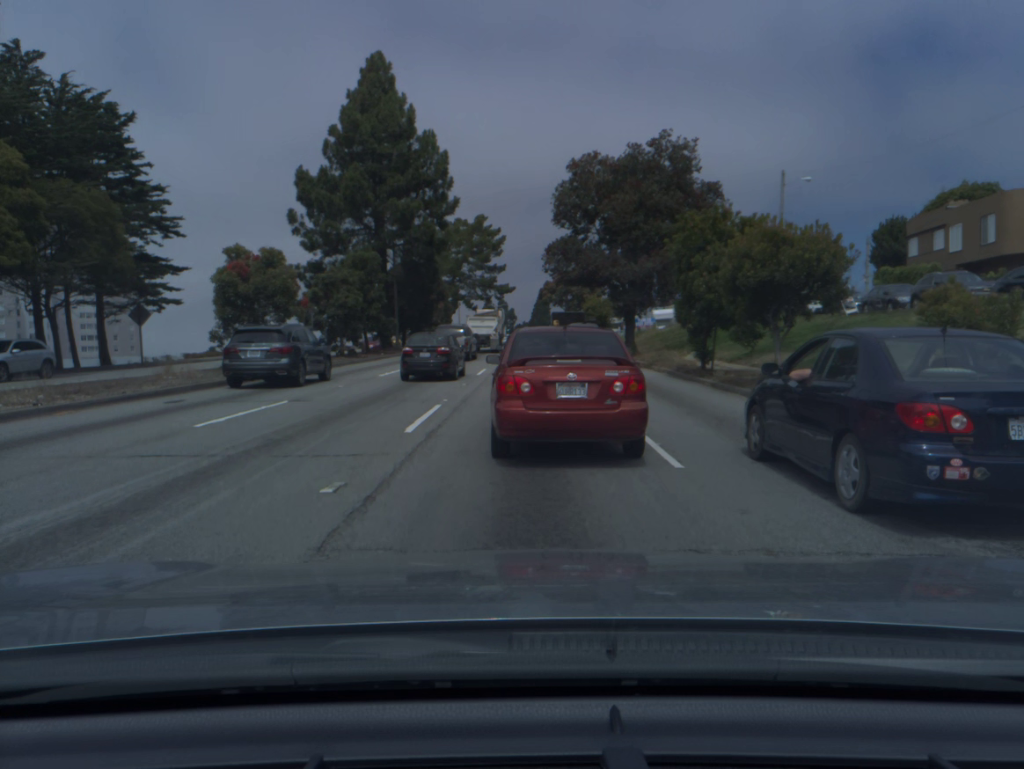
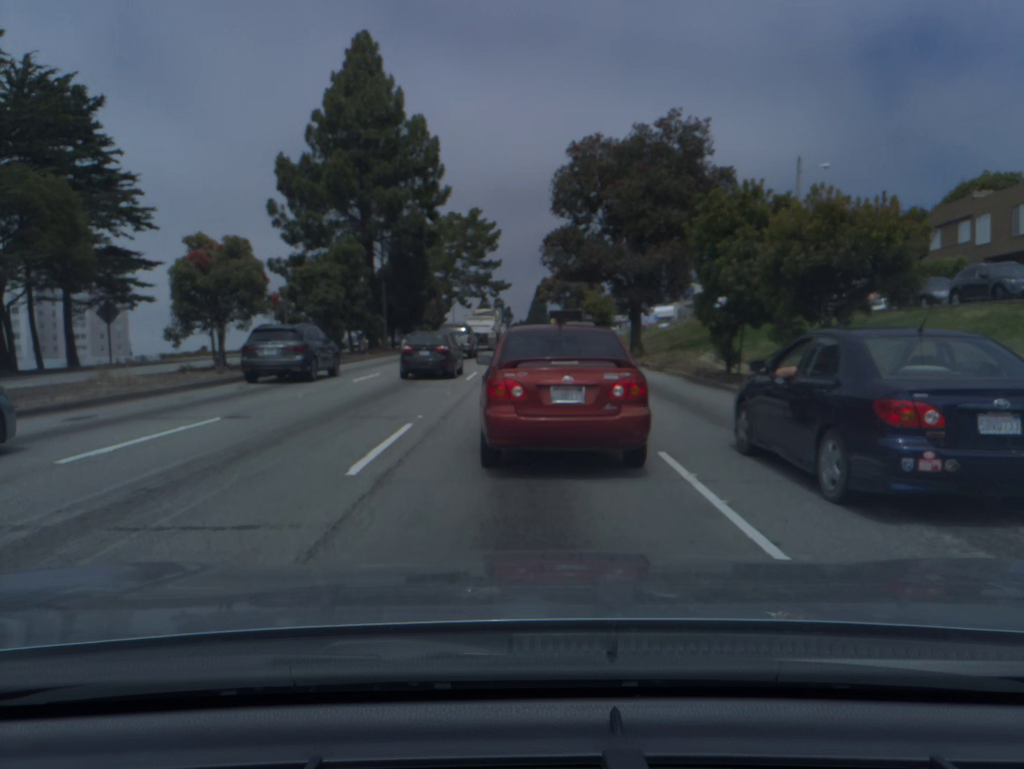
(0.0, +3.4) m; 0°
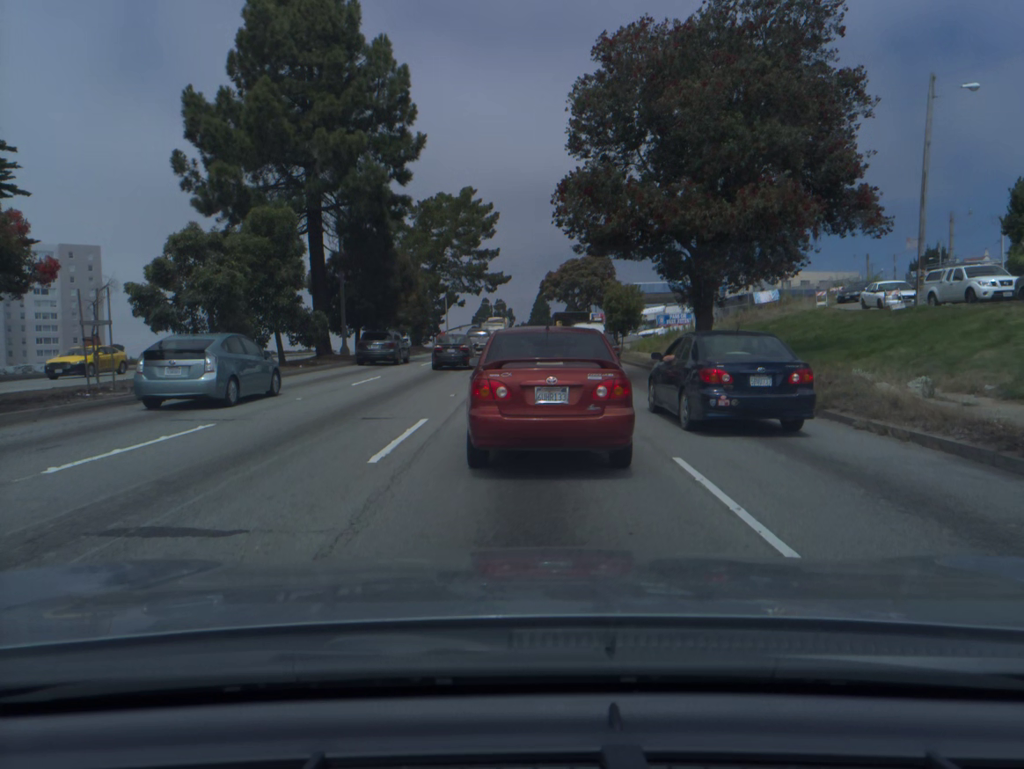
(0.0, +15.2) m; 0°
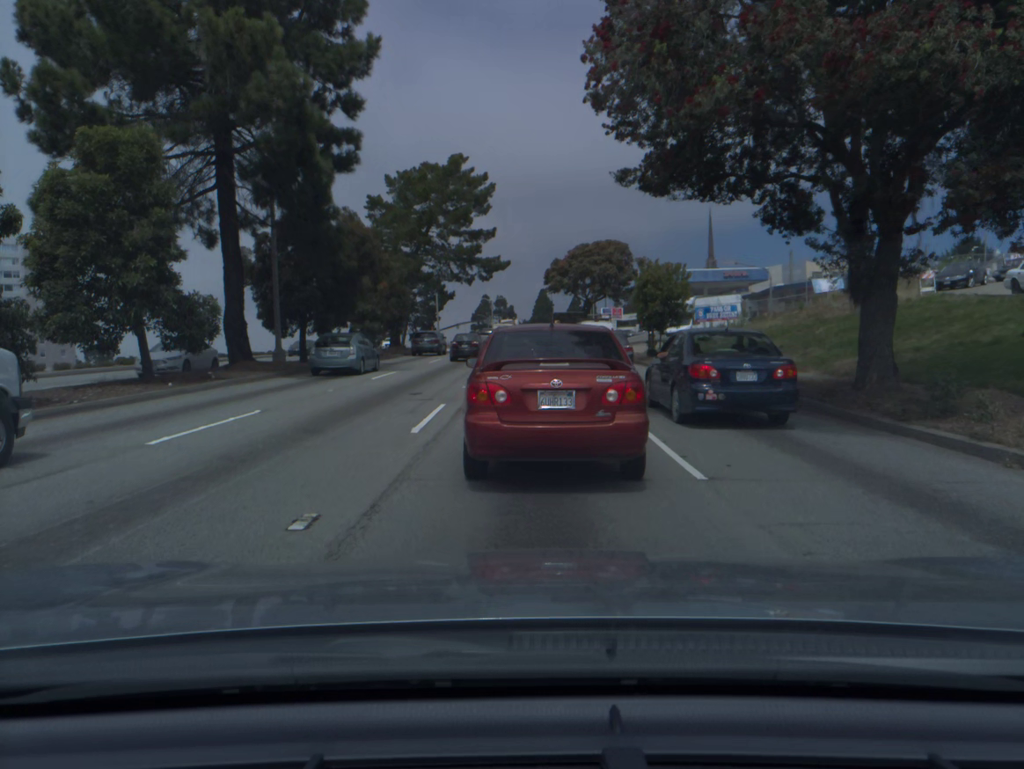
(0.0, +12.2) m; 0°
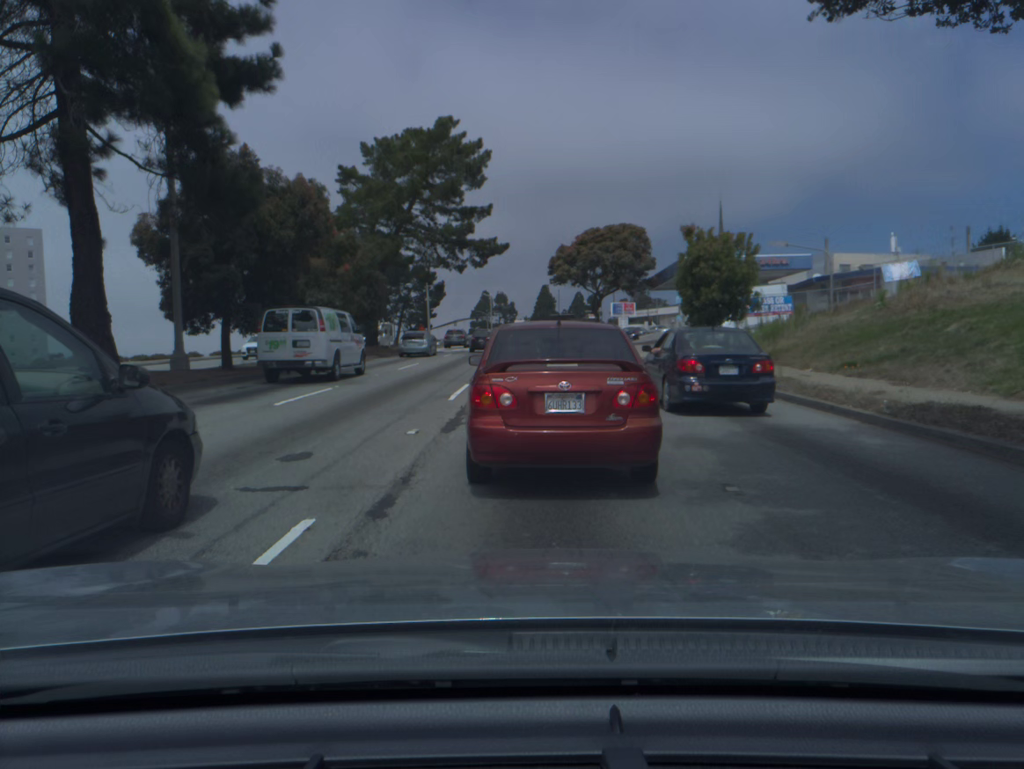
(0.0, +9.7) m; 0°
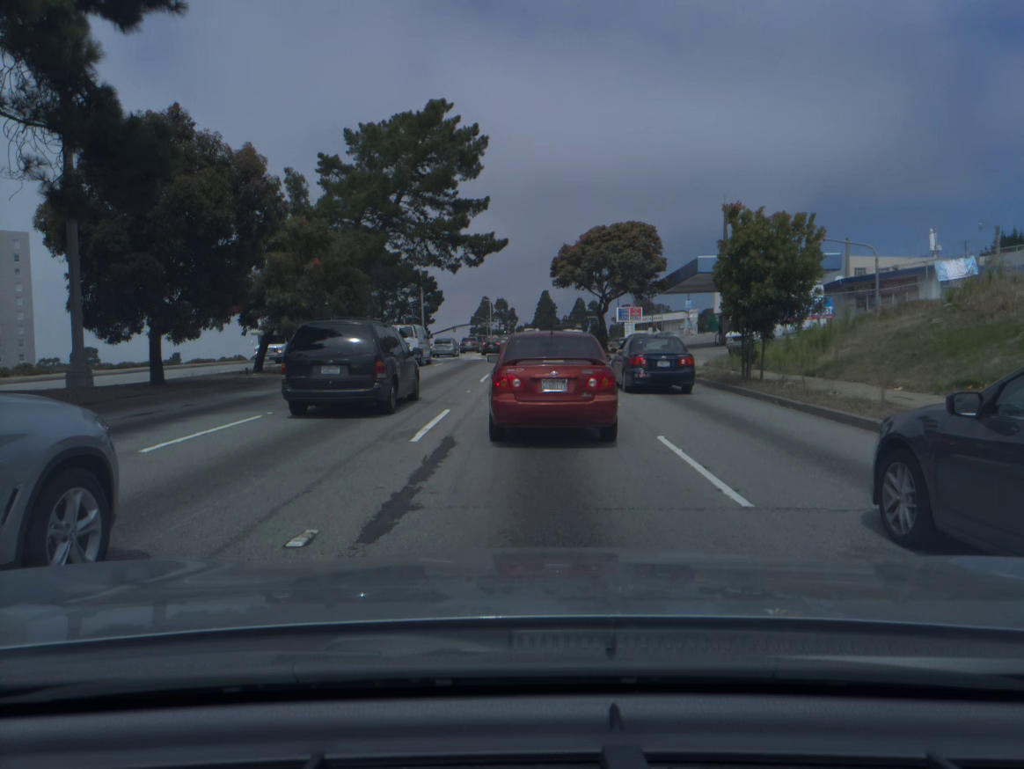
(0.0, +5.4) m; 0°
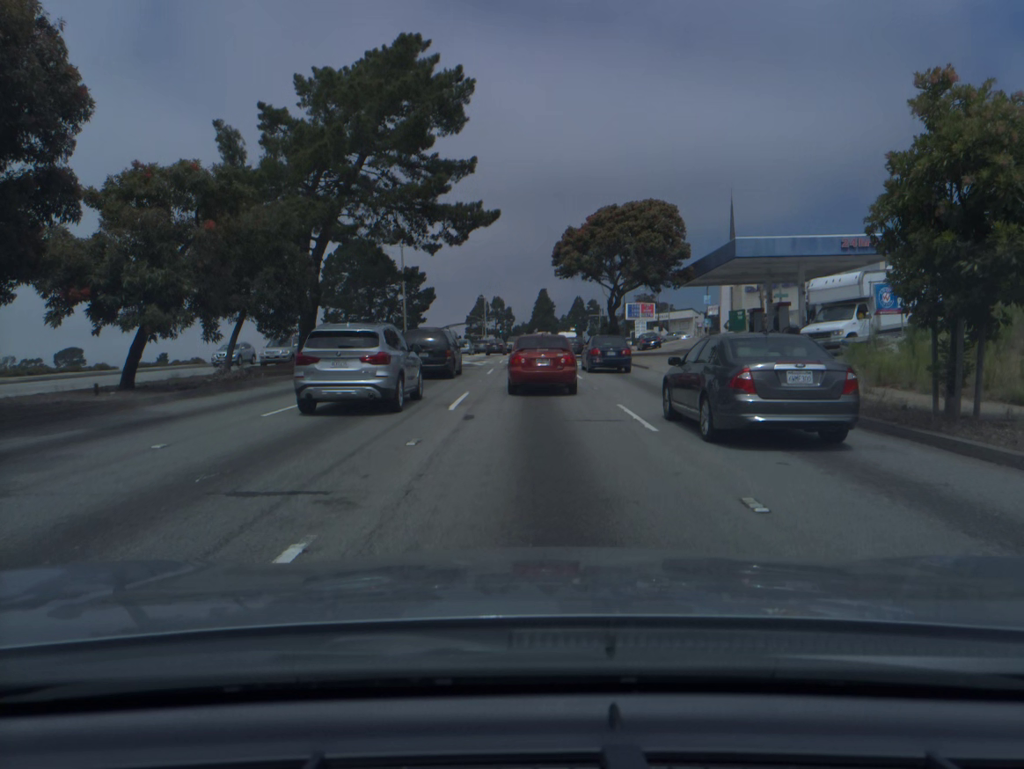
(0.0, +9.7) m; 0°
